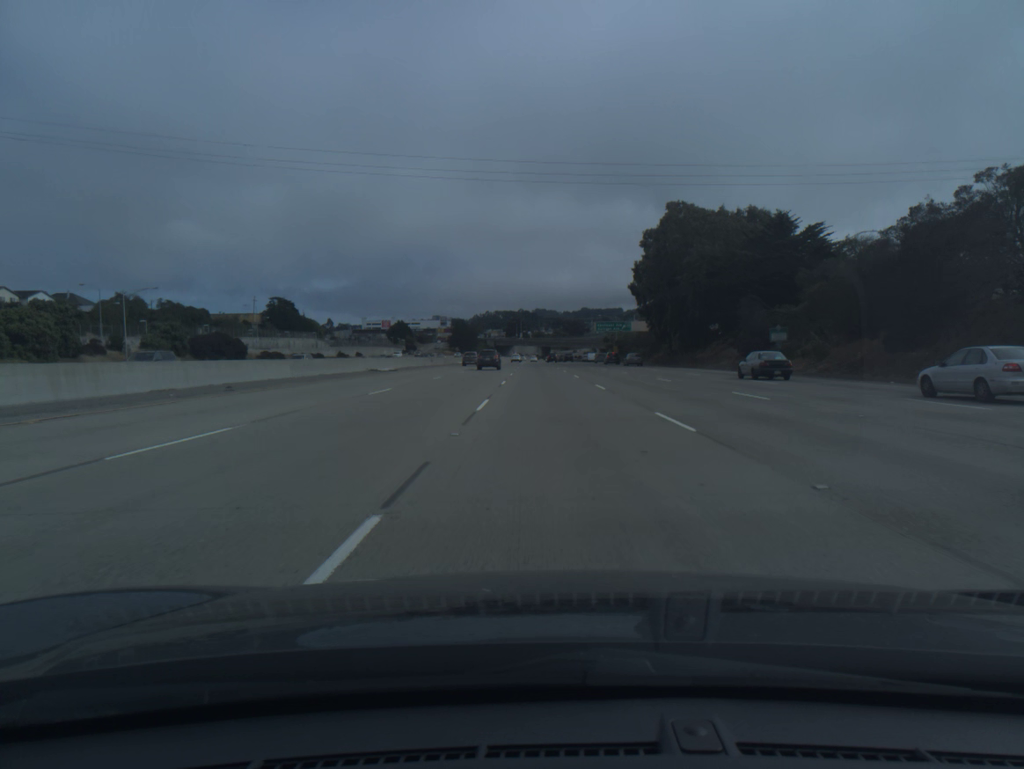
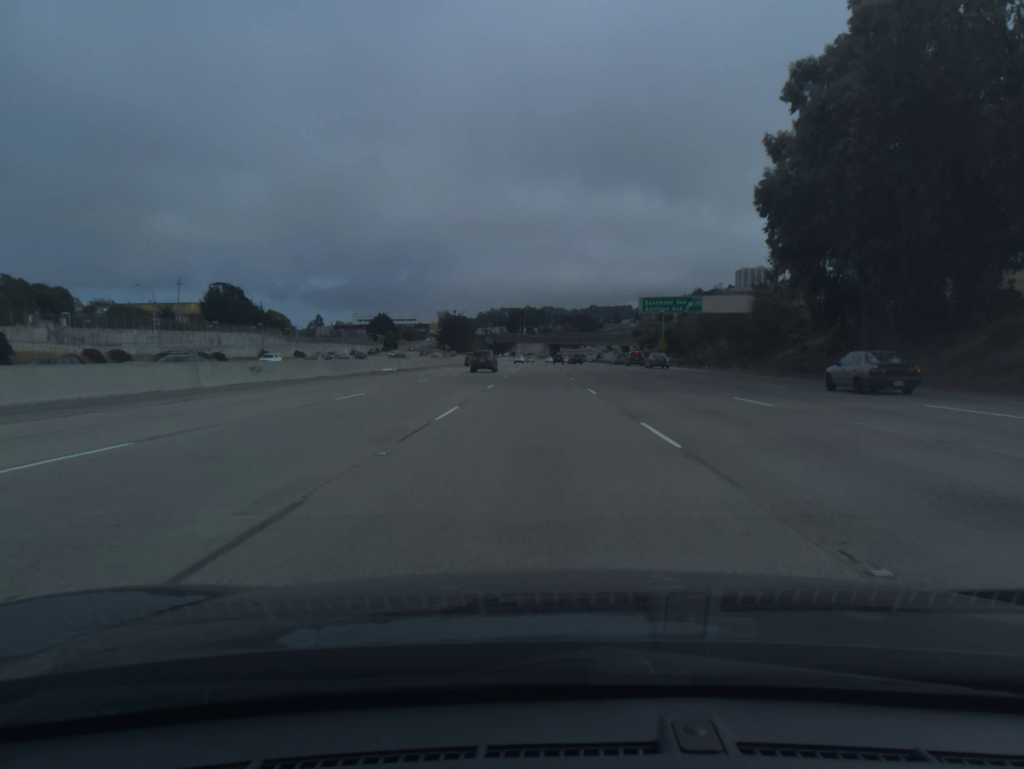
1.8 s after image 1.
(-0.1, +60.7) m; 0°
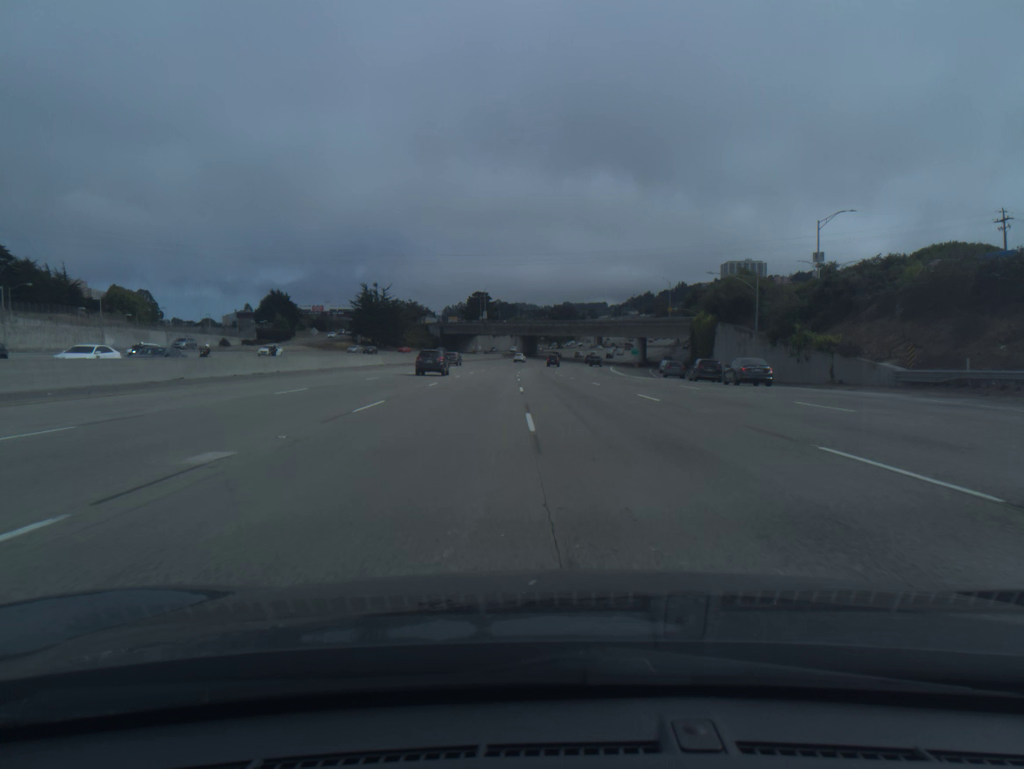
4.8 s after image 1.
(+0.8, +100.4) m; +2°
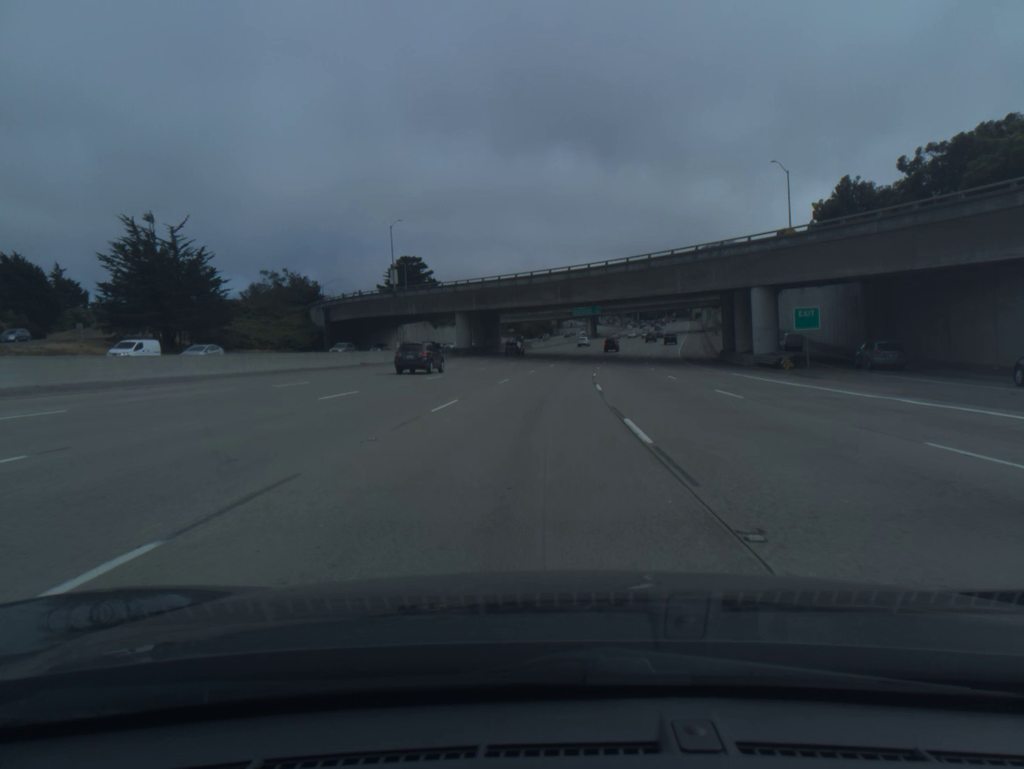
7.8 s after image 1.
(+0.7, +98.8) m; +2°
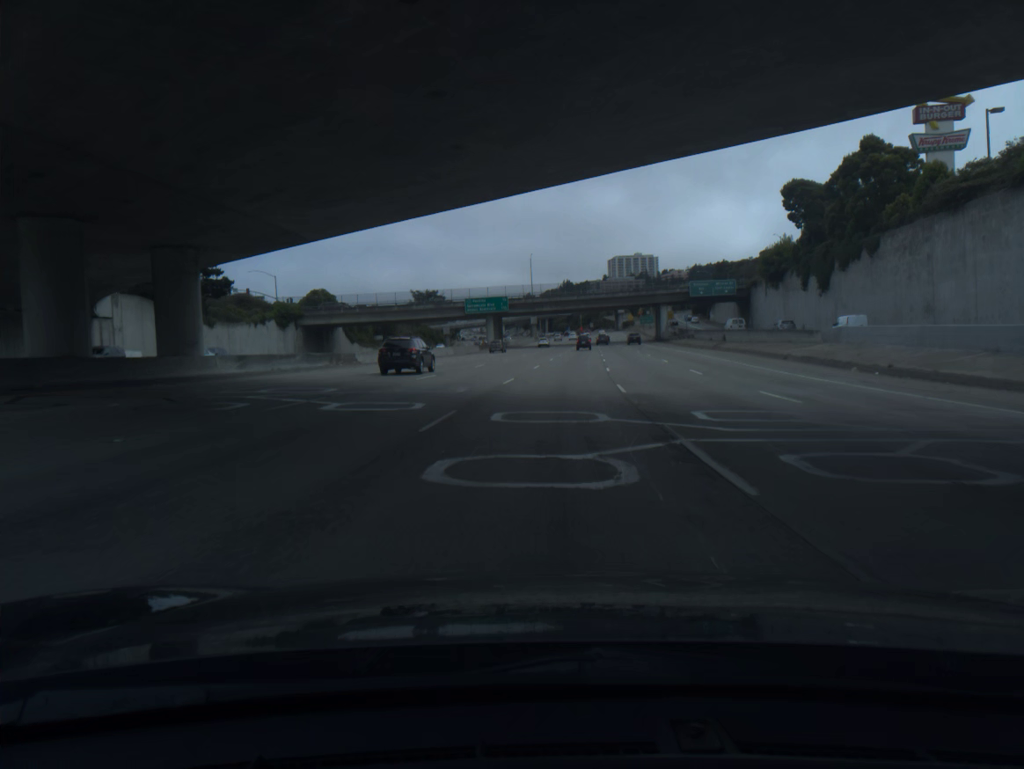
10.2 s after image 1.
(+4.5, +77.0) m; +7°
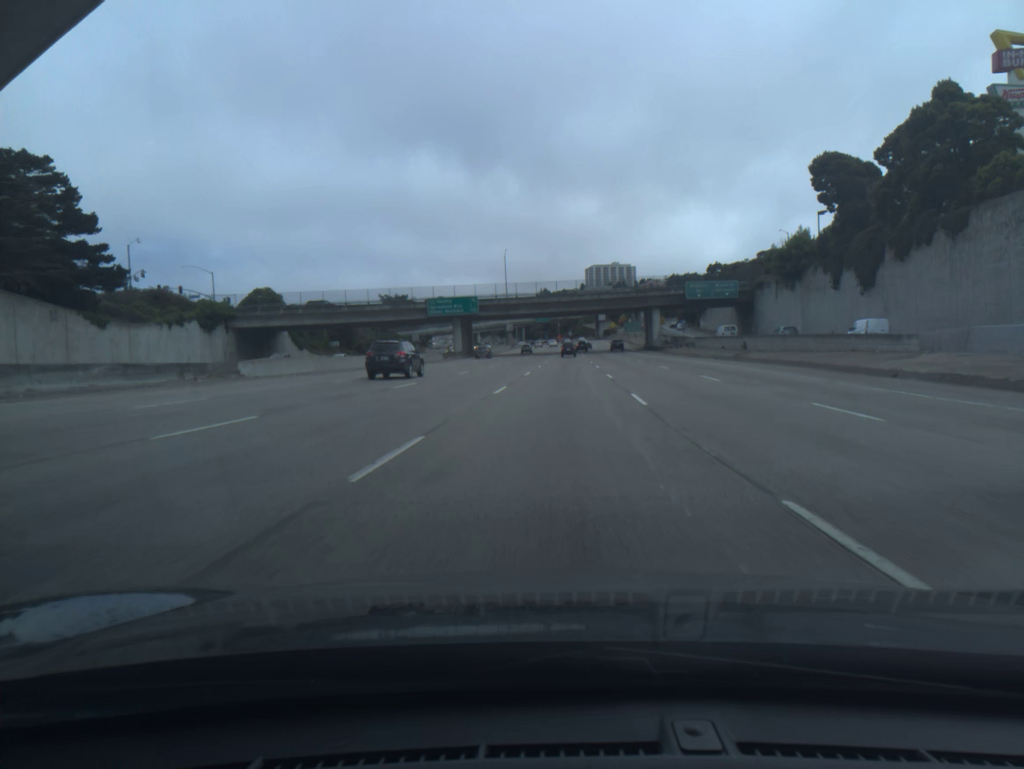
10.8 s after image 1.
(+0.3, +19.0) m; +2°
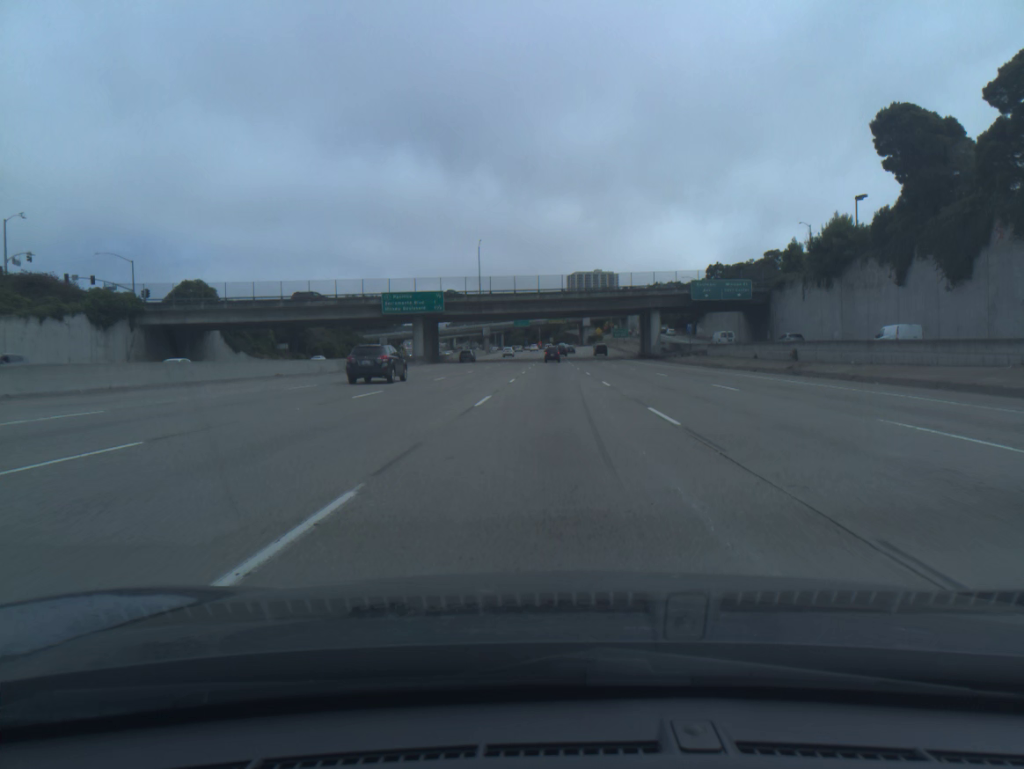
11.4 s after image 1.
(+0.2, +18.8) m; +1°
